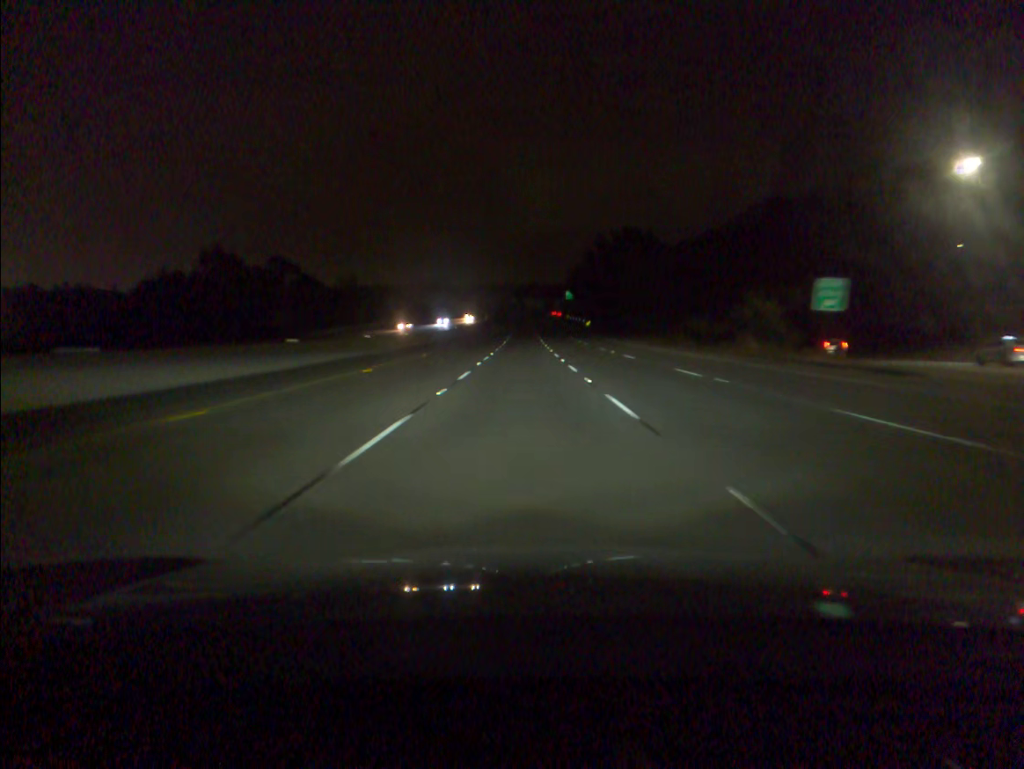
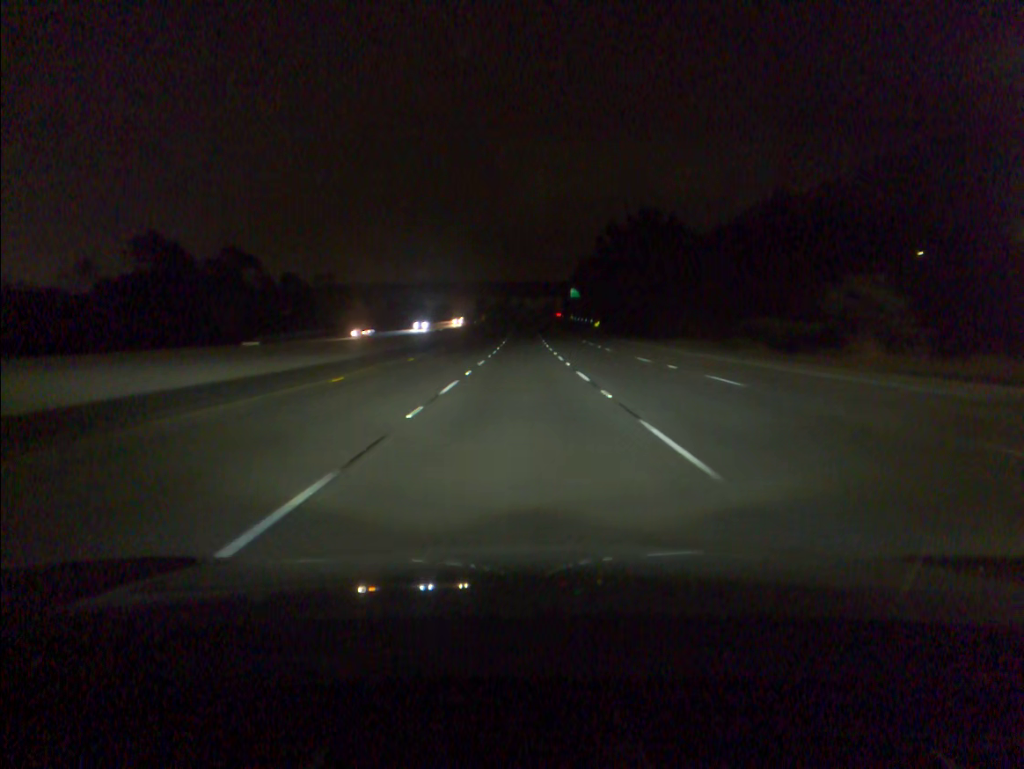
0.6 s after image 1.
(0.0, +19.3) m; 0°
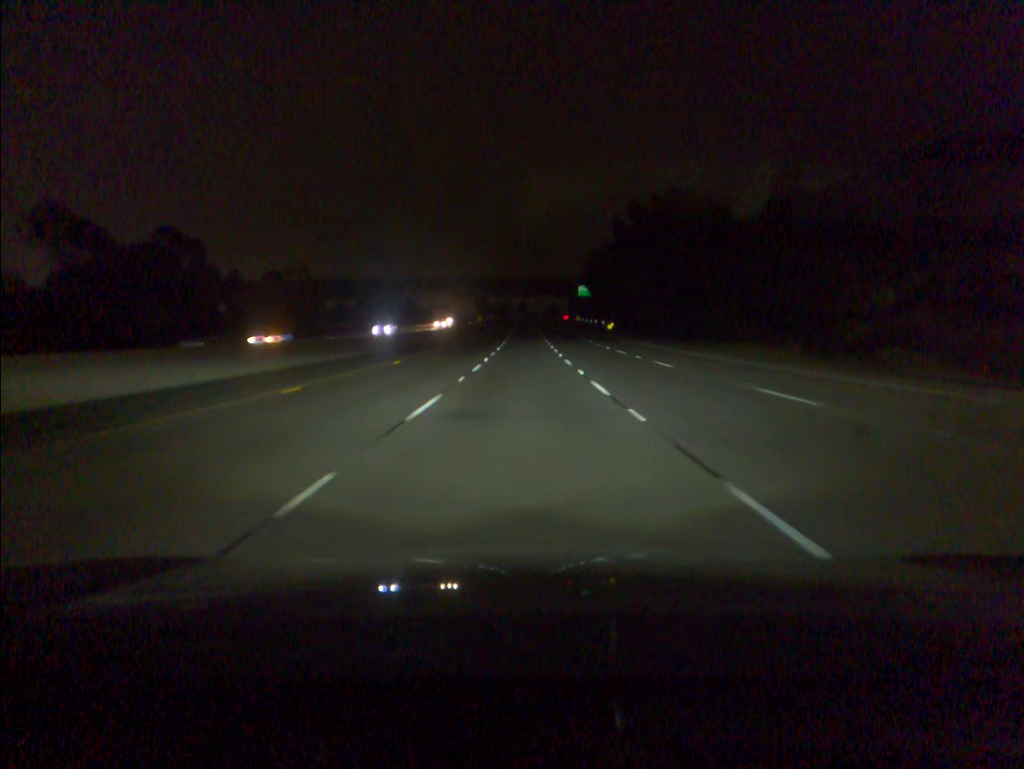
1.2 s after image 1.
(0.0, +19.3) m; 0°
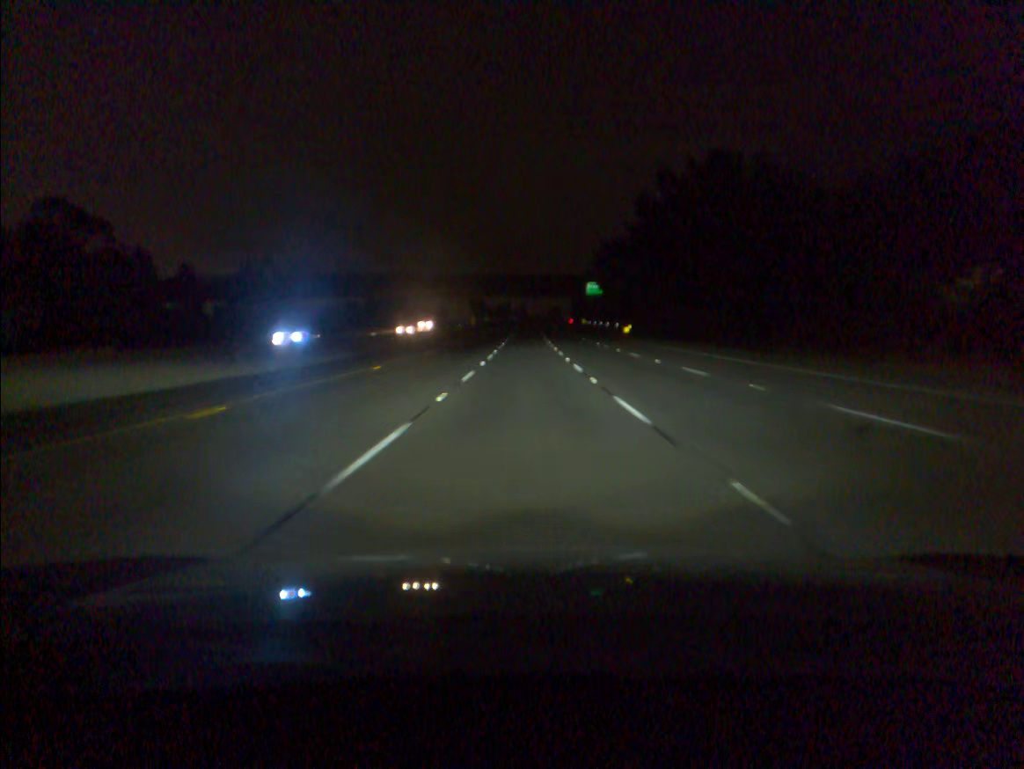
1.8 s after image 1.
(0.0, +19.3) m; 0°
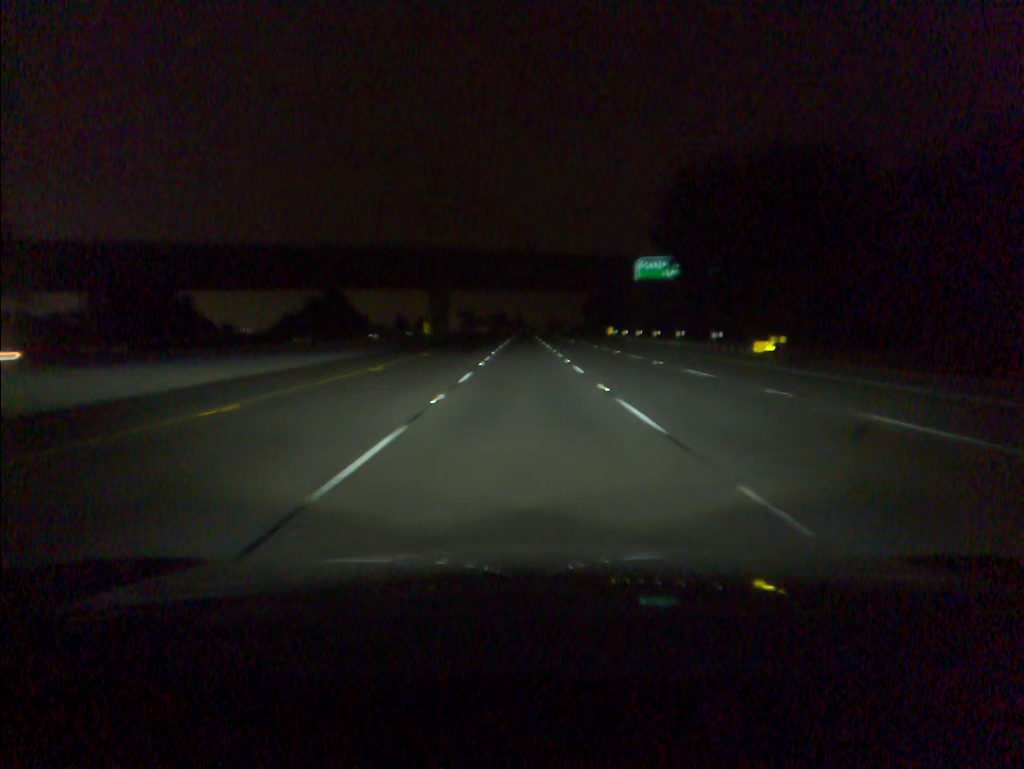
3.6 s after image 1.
(+0.1, +57.8) m; 0°
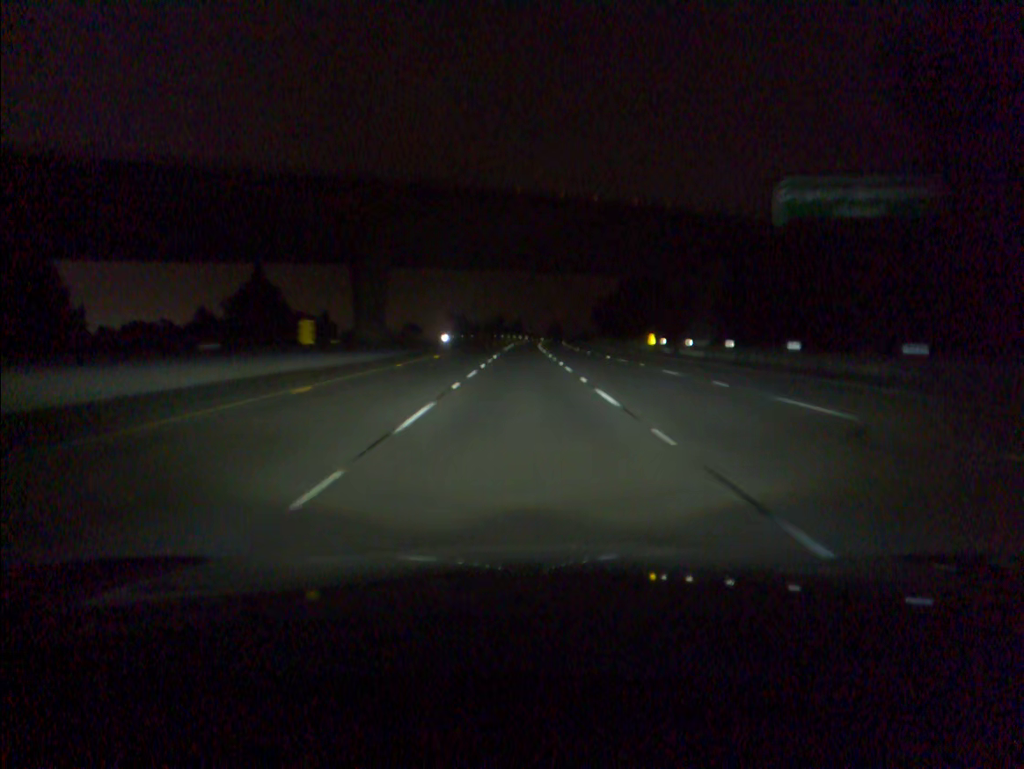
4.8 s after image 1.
(0.0, +38.4) m; 0°
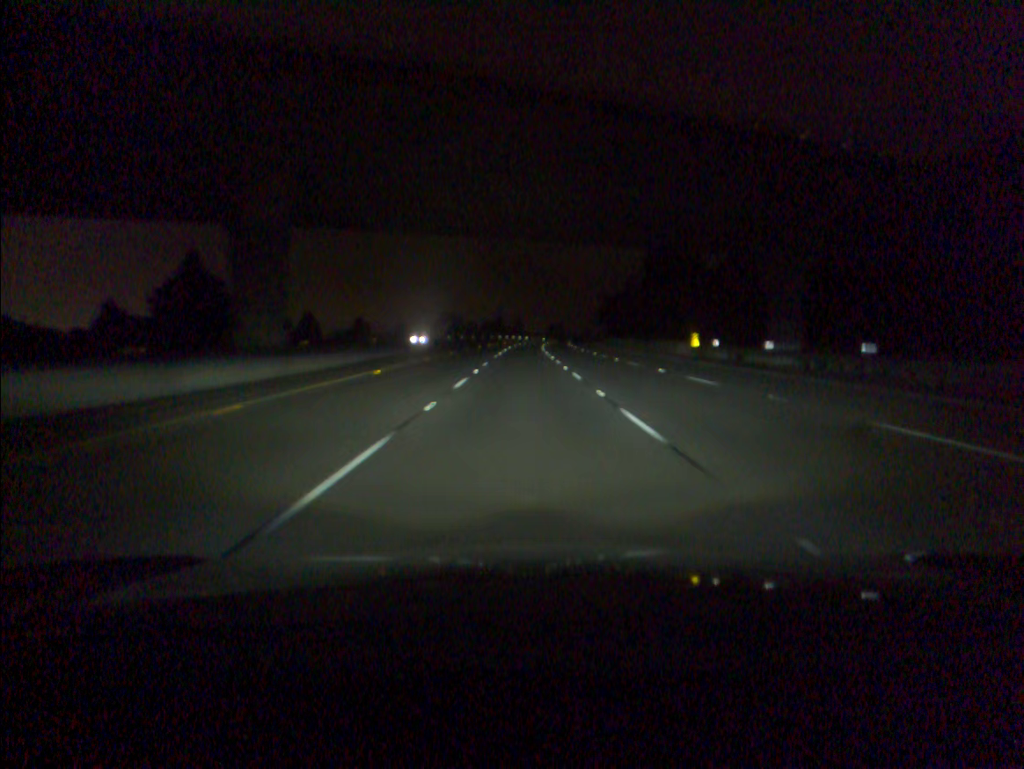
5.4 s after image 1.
(0.0, +19.2) m; 0°
